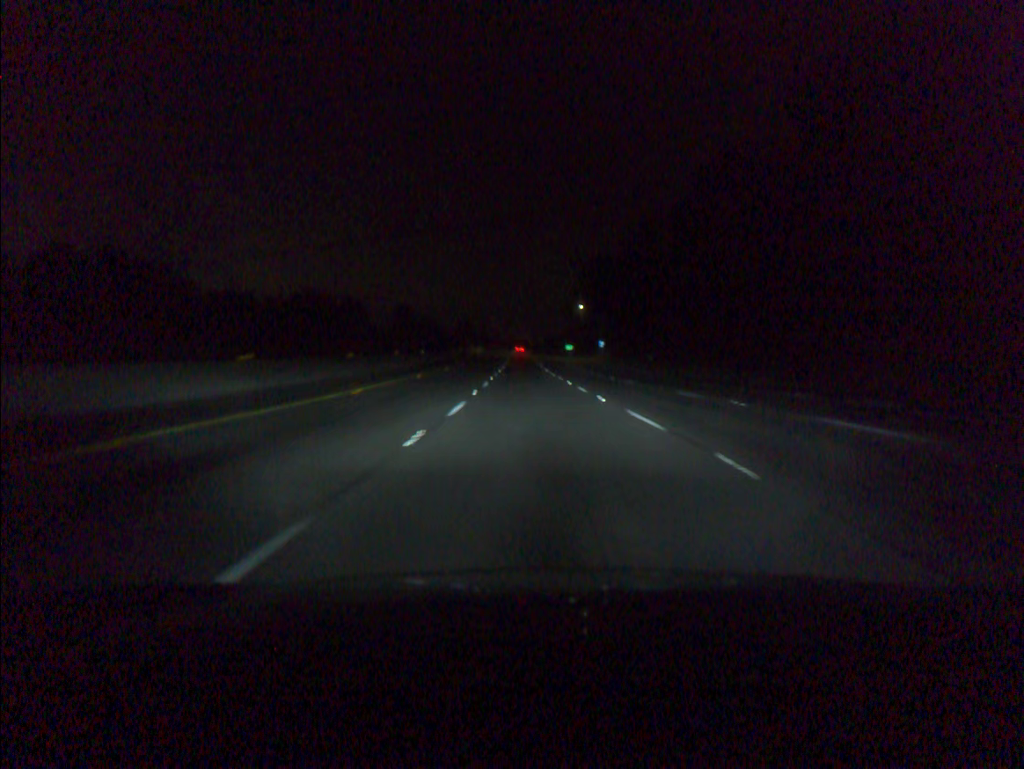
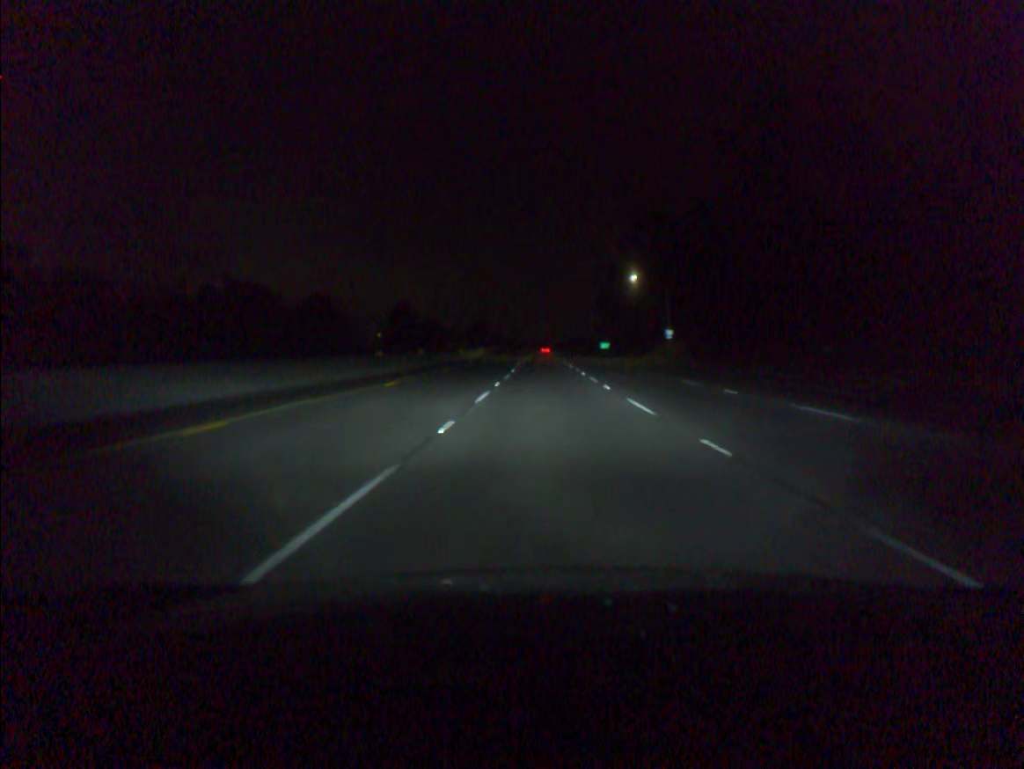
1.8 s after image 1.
(-1.2, +55.7) m; -2°
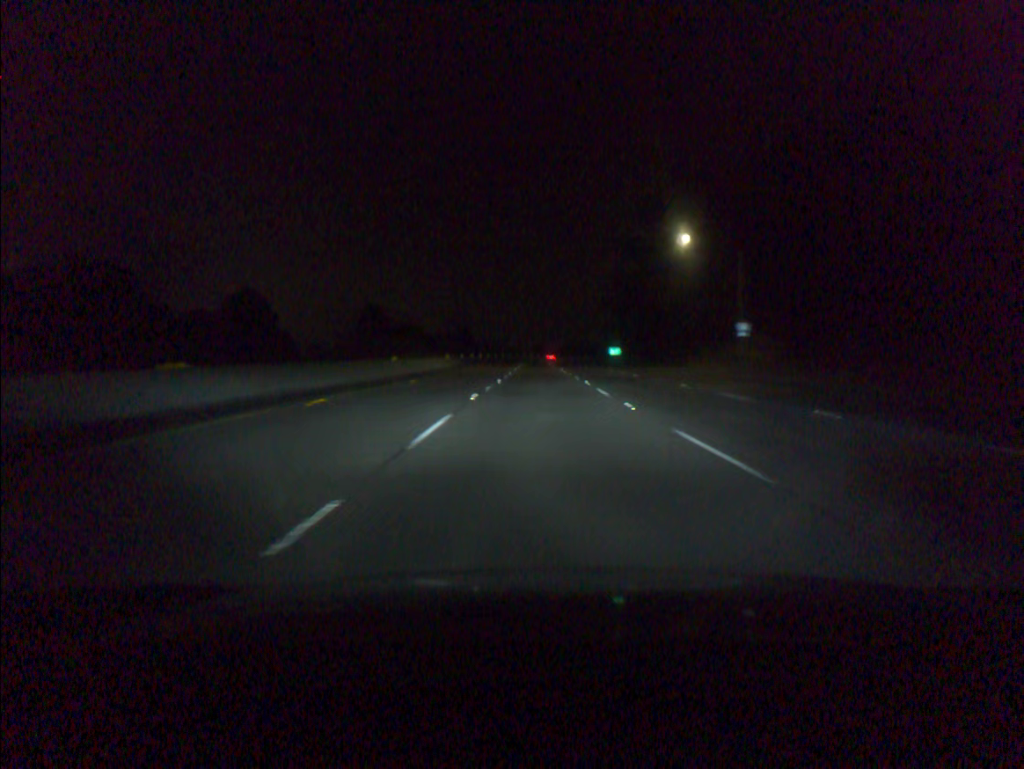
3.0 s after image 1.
(+0.1, +37.1) m; 0°
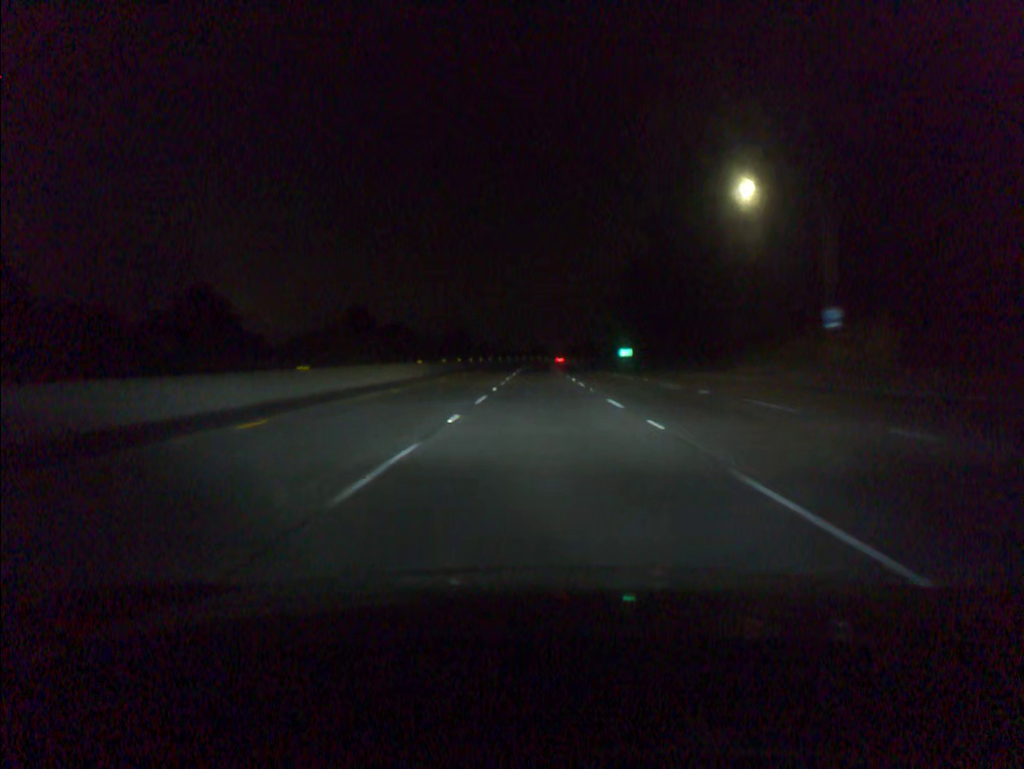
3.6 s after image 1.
(0.0, +18.5) m; 0°
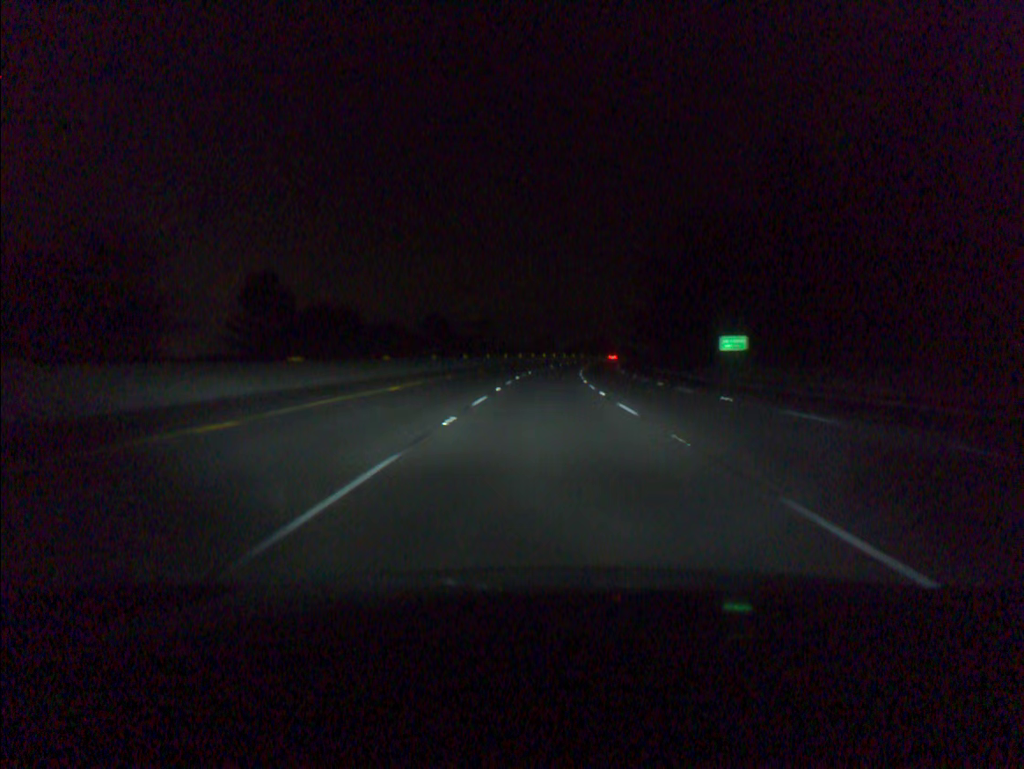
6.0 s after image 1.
(-0.3, +74.6) m; 0°
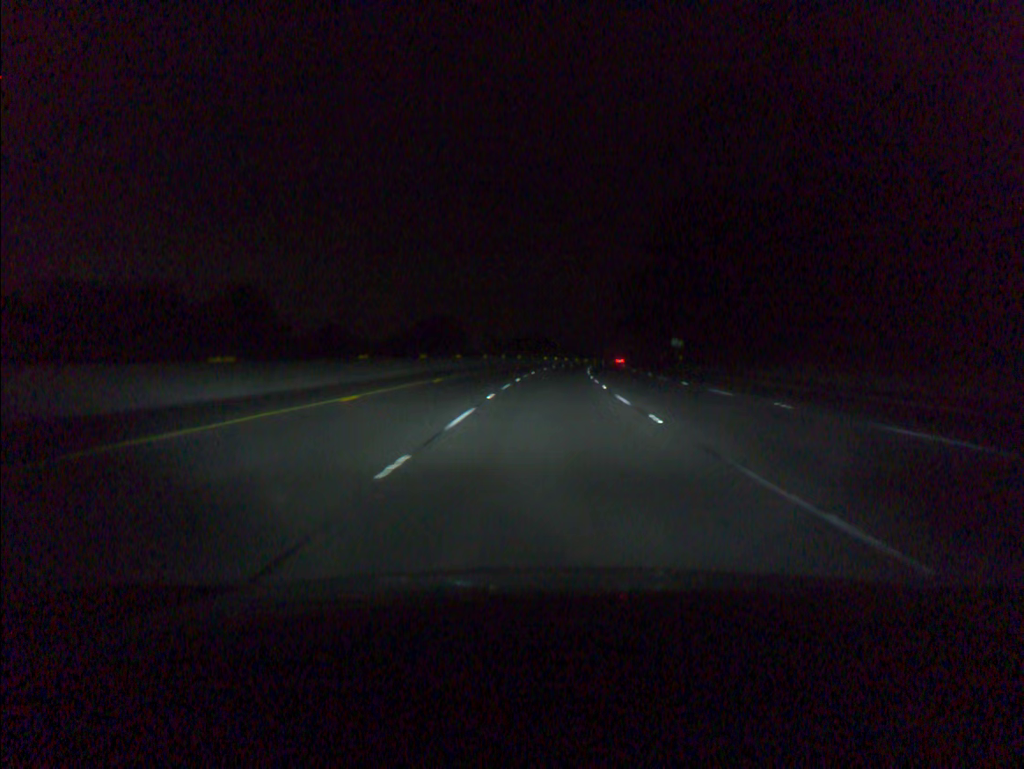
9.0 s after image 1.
(+3.5, +93.9) m; +5°
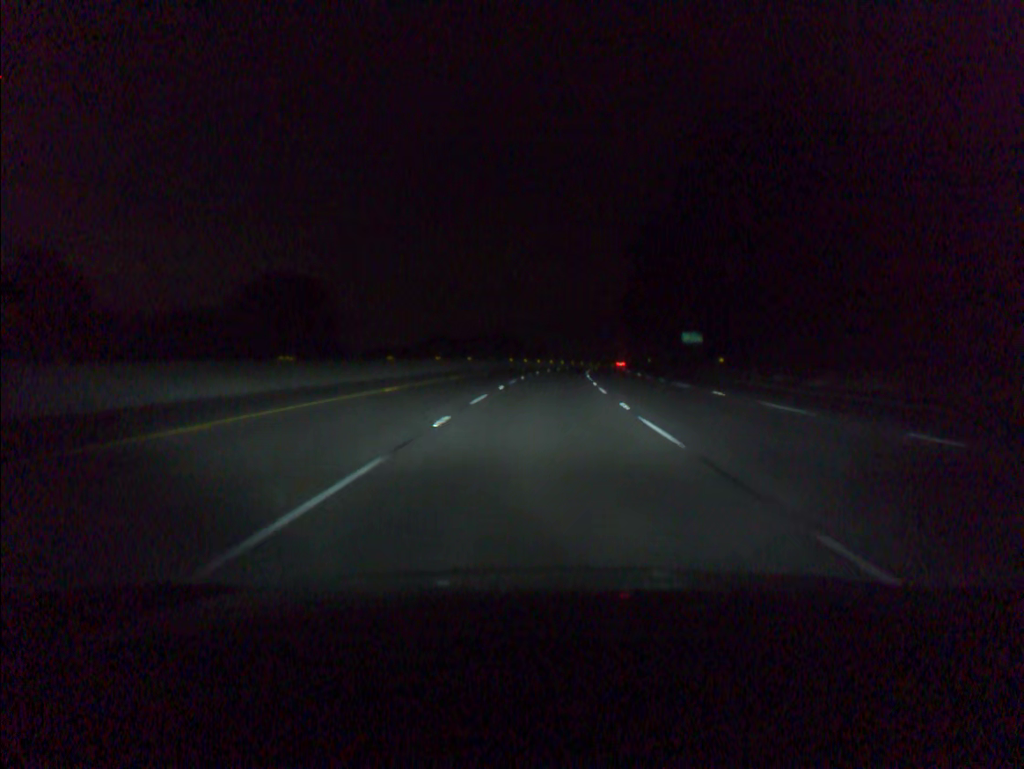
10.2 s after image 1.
(+0.8, +37.5) m; +2°
